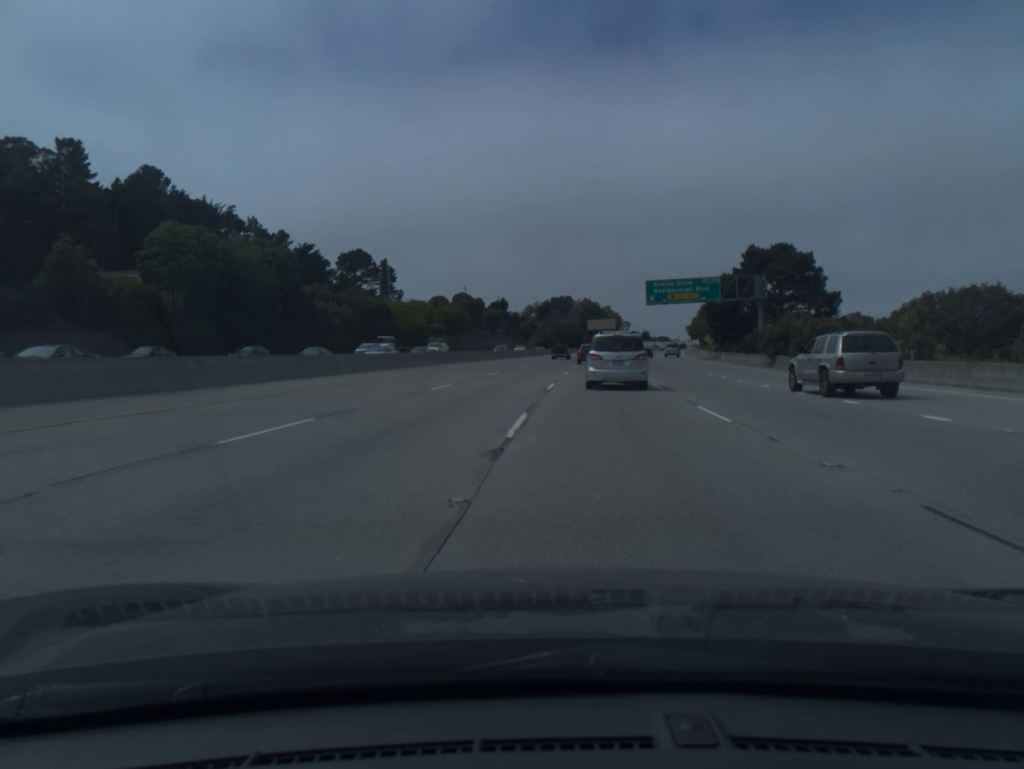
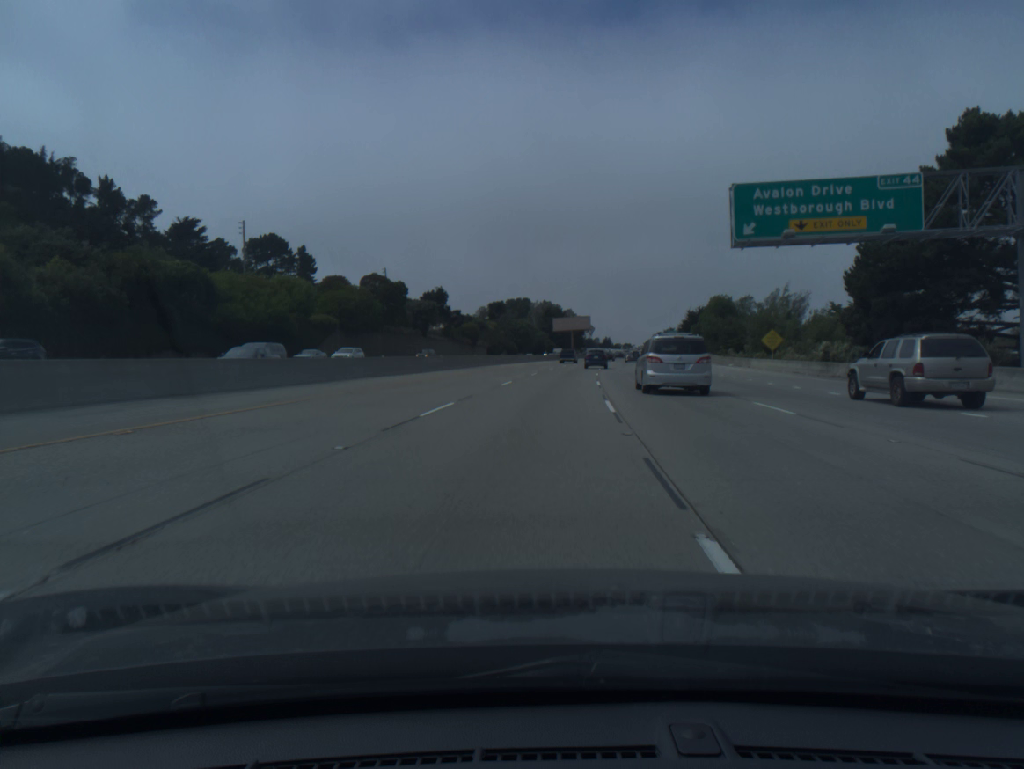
(+1.3, +53.3) m; +3°
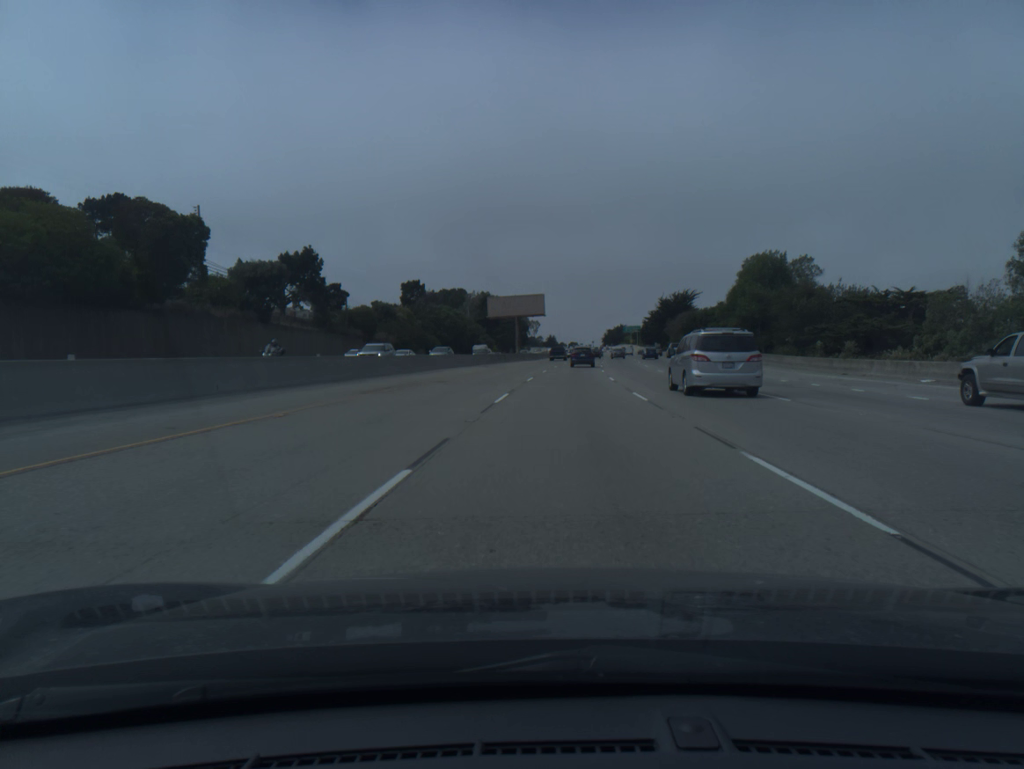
(+1.8, +54.8) m; +4°
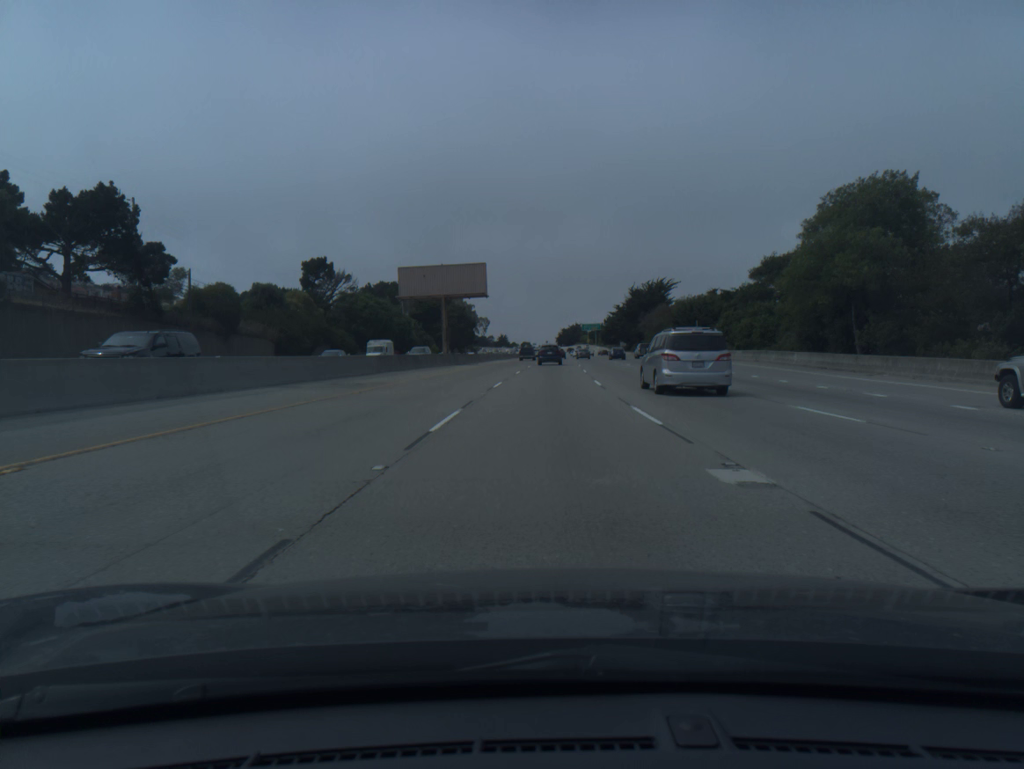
(+1.1, +35.6) m; +4°
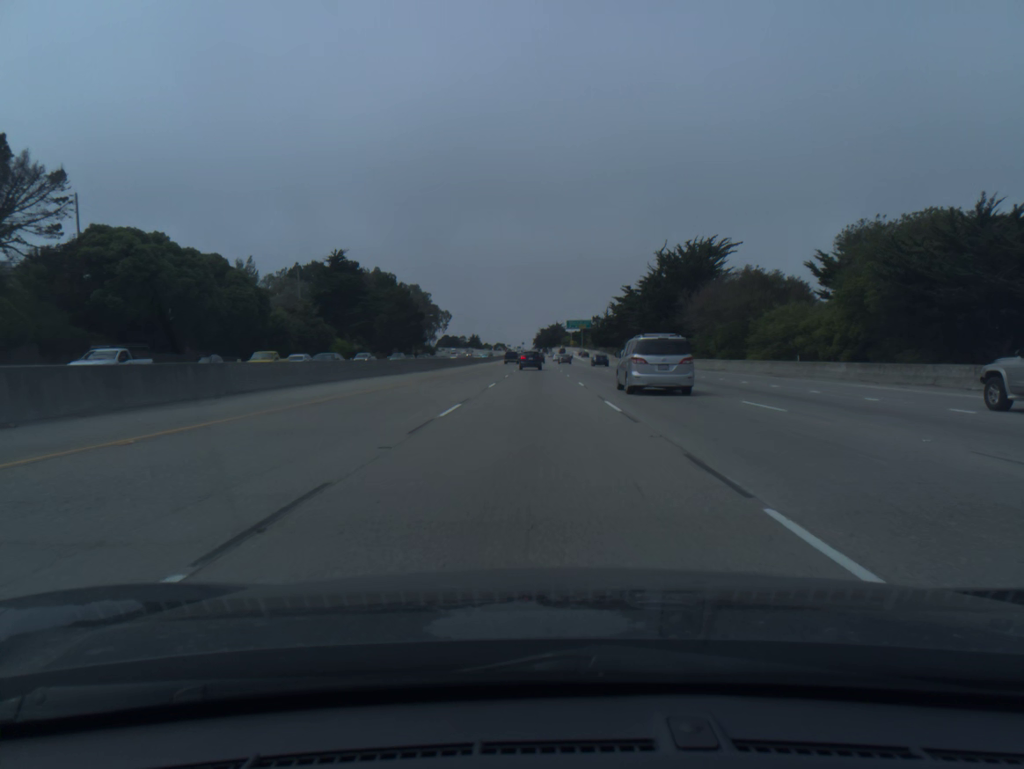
(+1.6, +69.8) m; +2°
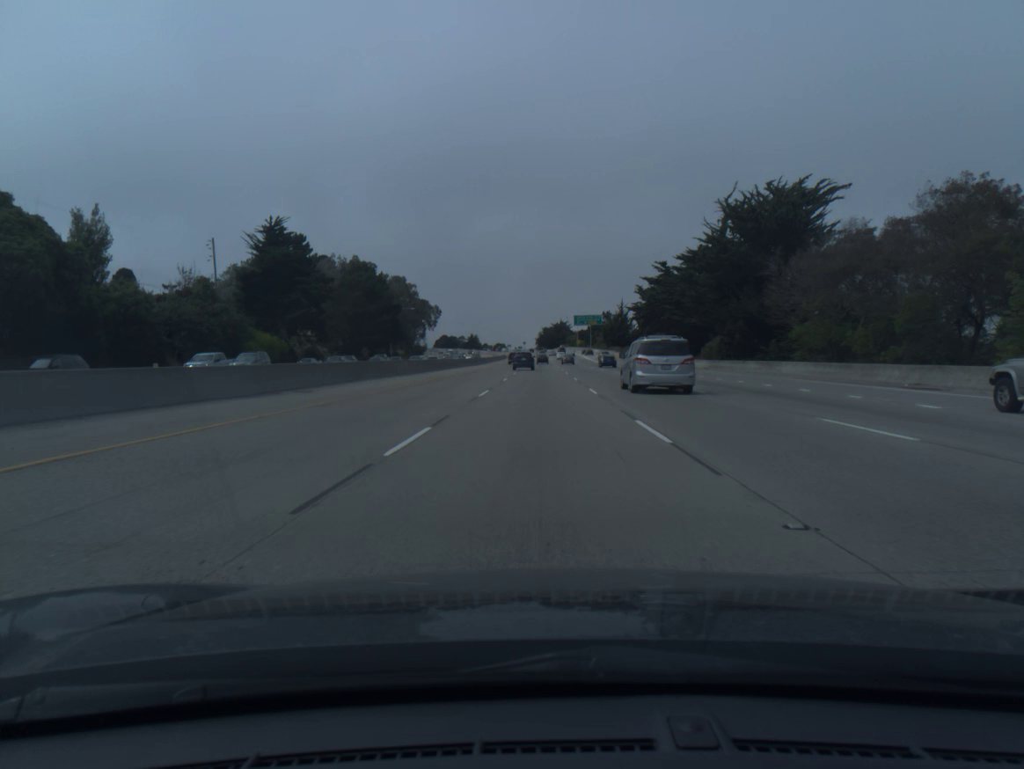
(-0.1, +34.9) m; 0°
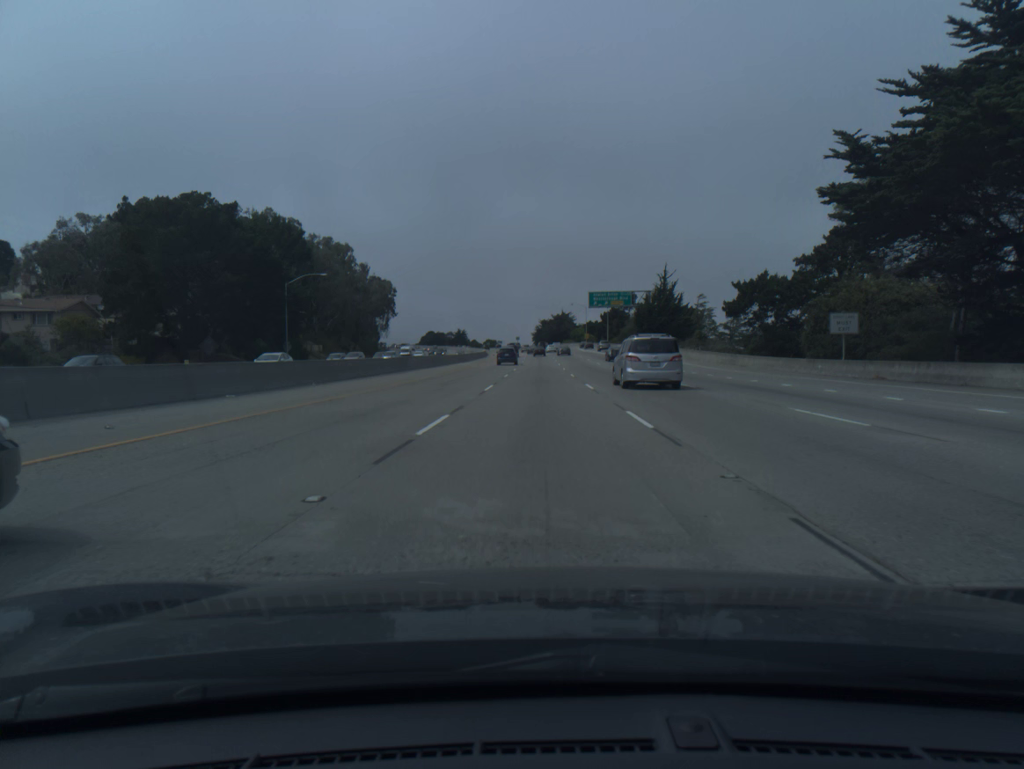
(0.0, +71.0) m; 0°
